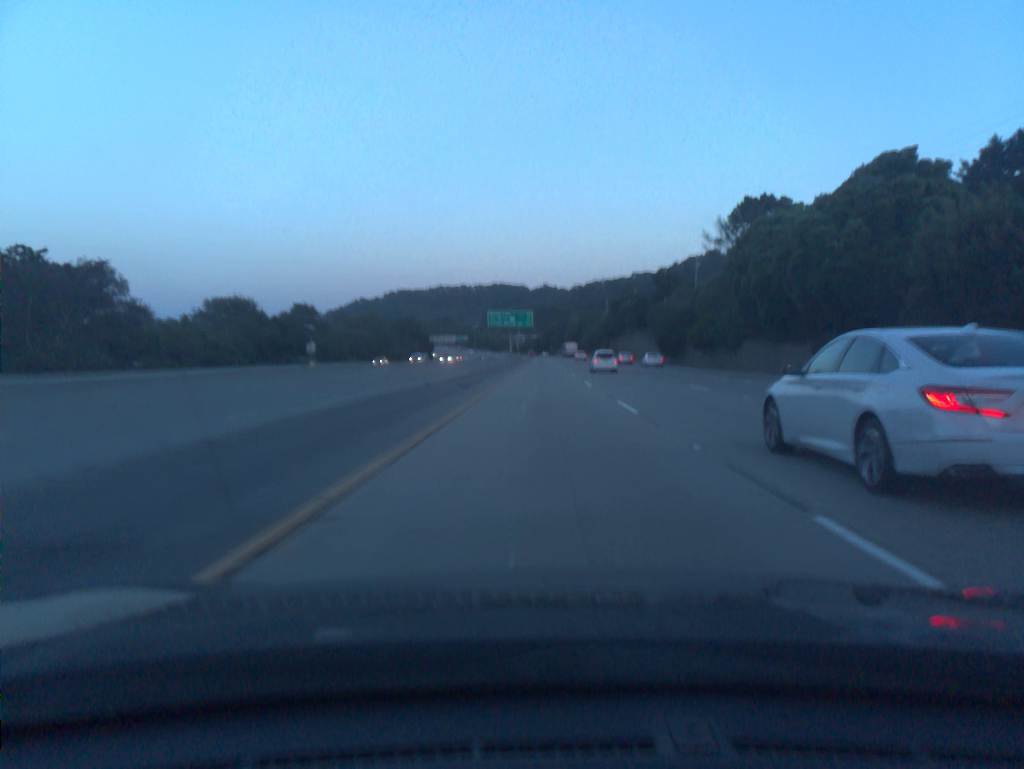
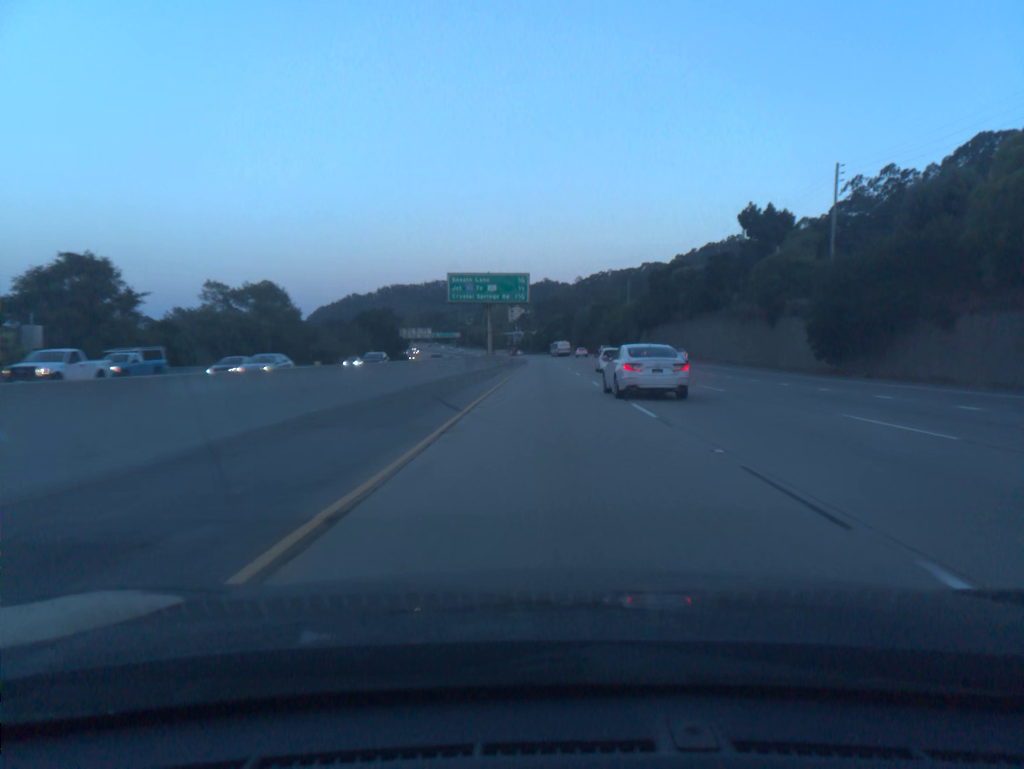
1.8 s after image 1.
(-0.1, +58.5) m; 0°
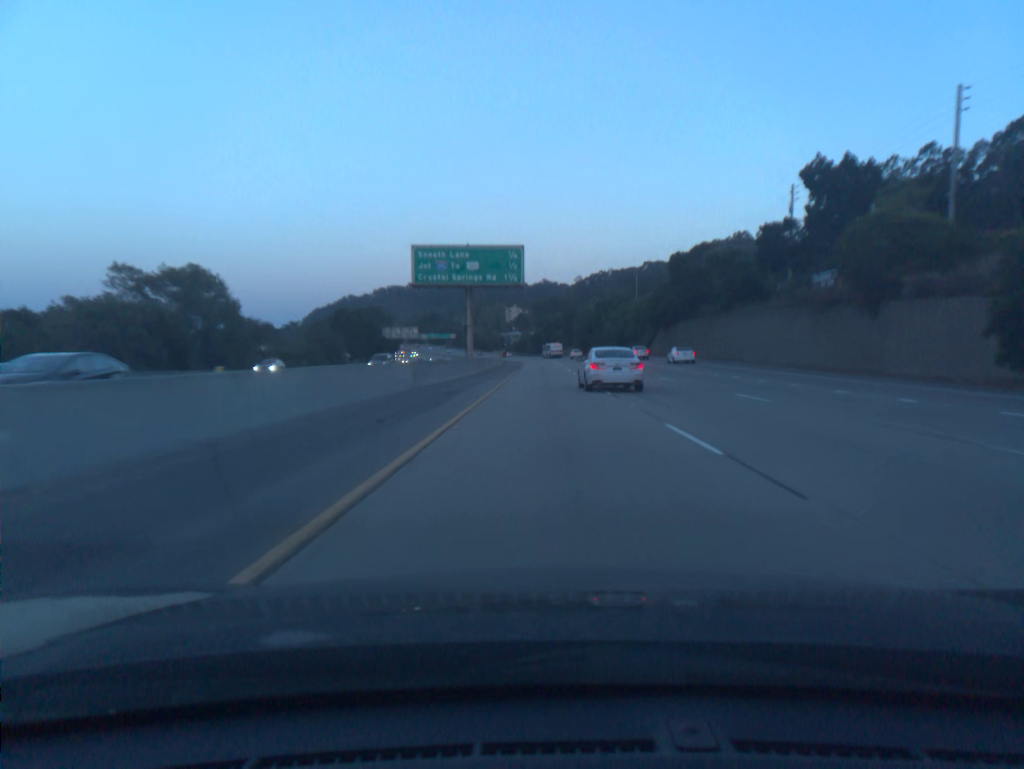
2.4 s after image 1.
(0.0, +19.5) m; 0°
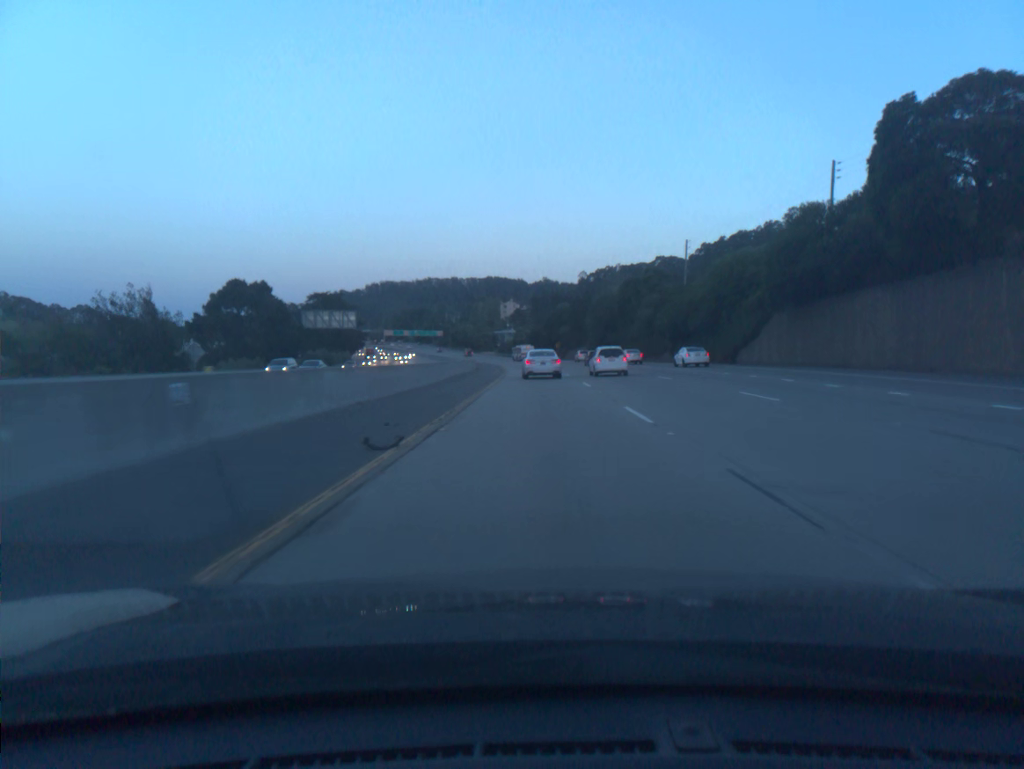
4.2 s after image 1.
(+0.1, +58.6) m; 0°
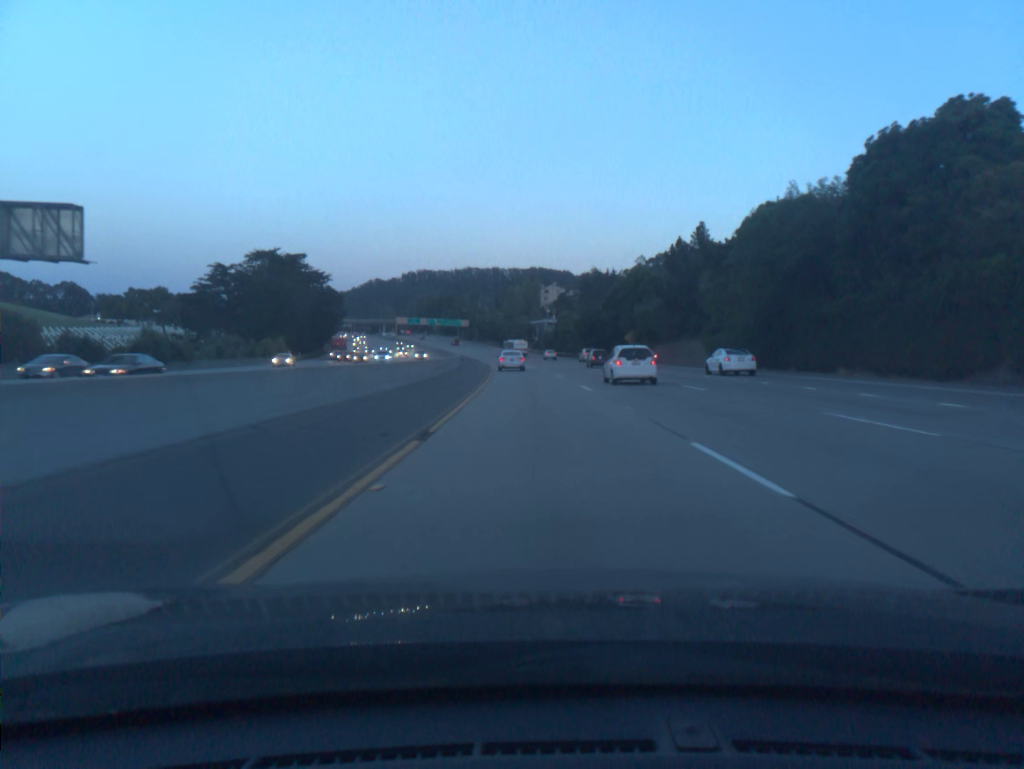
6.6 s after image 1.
(-1.8, +78.4) m; -3°
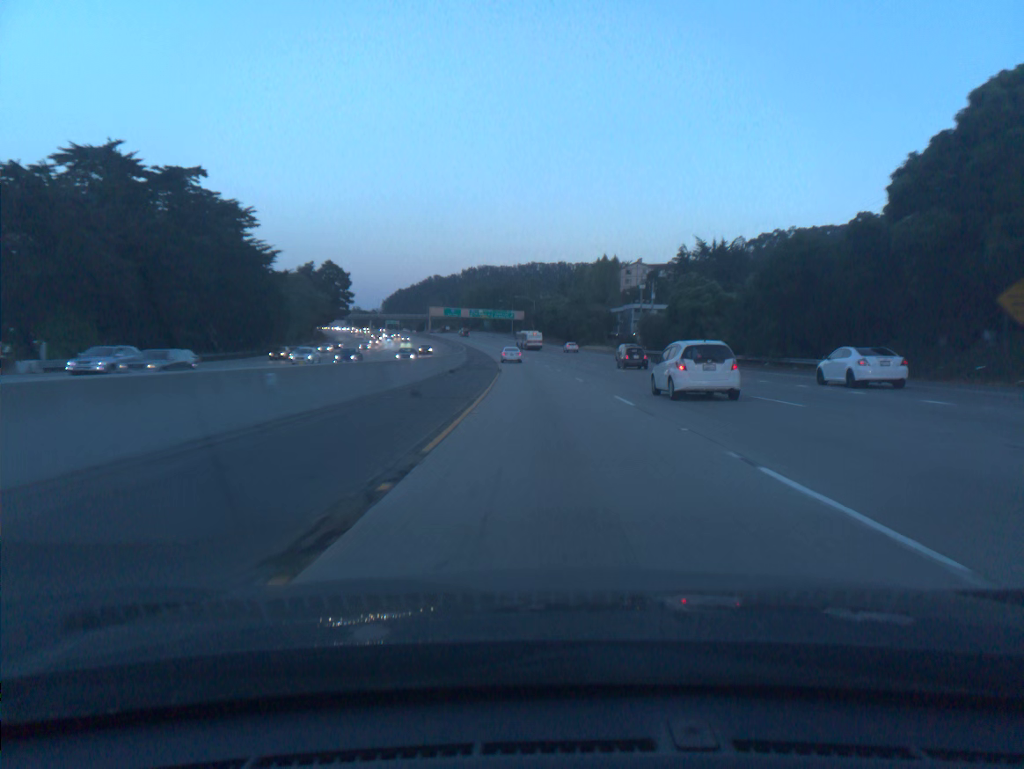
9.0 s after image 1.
(-3.5, +78.8) m; -5°
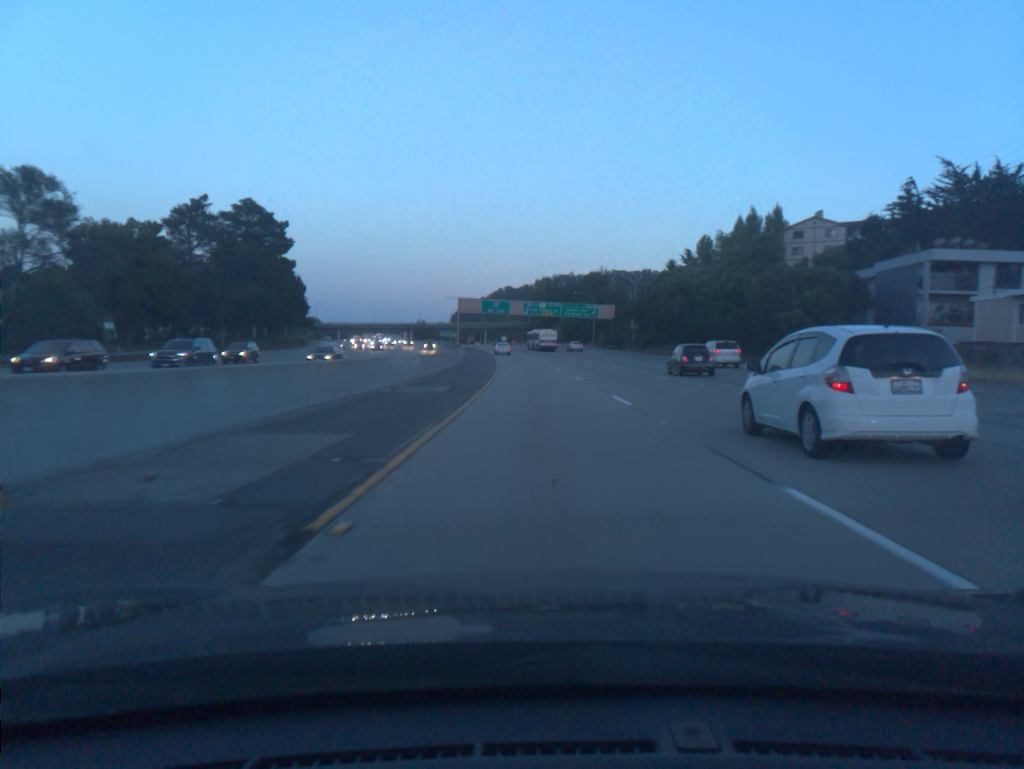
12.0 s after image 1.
(-4.4, +98.3) m; -6°
